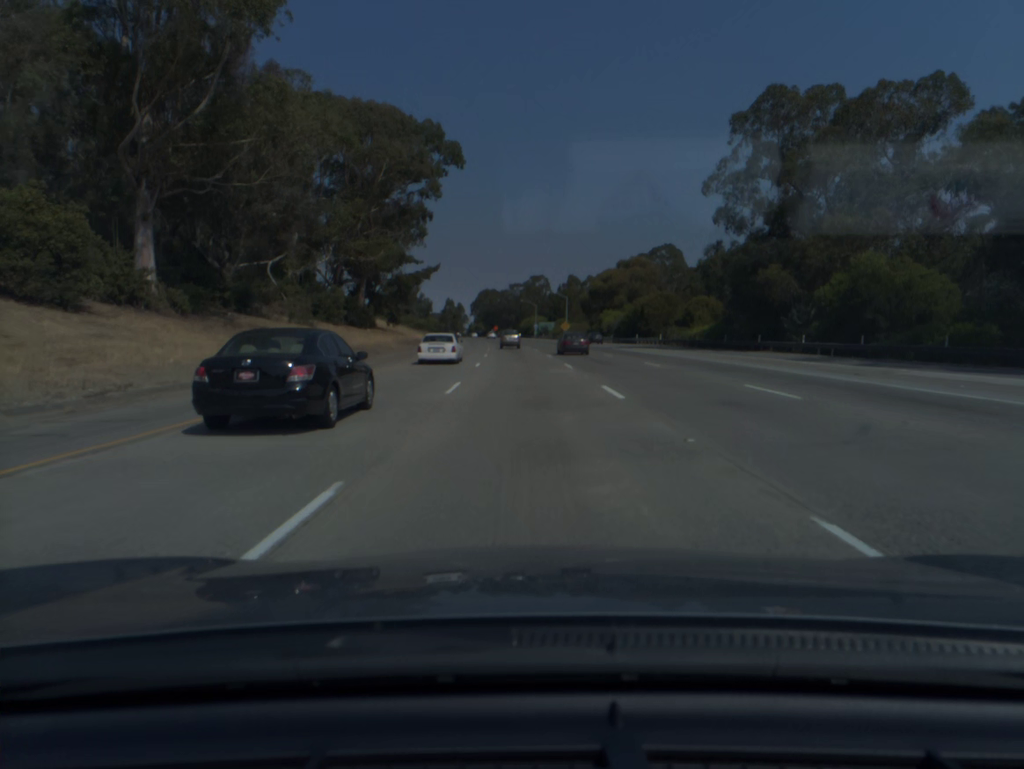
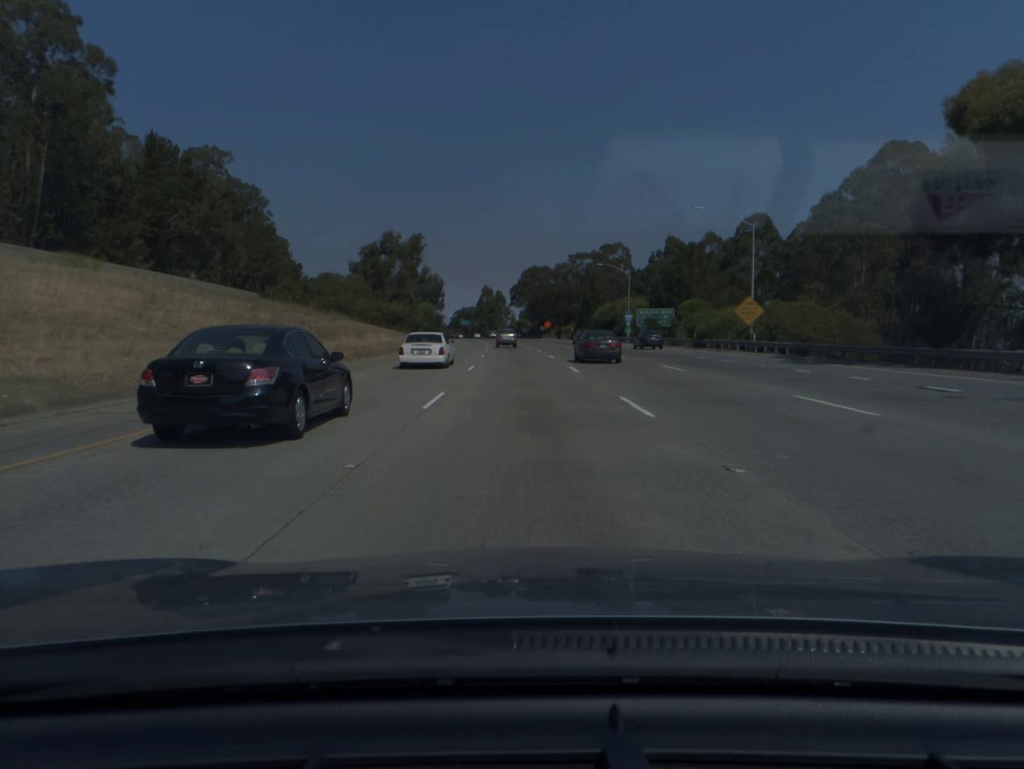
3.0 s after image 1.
(-3.4, +106.0) m; -4°
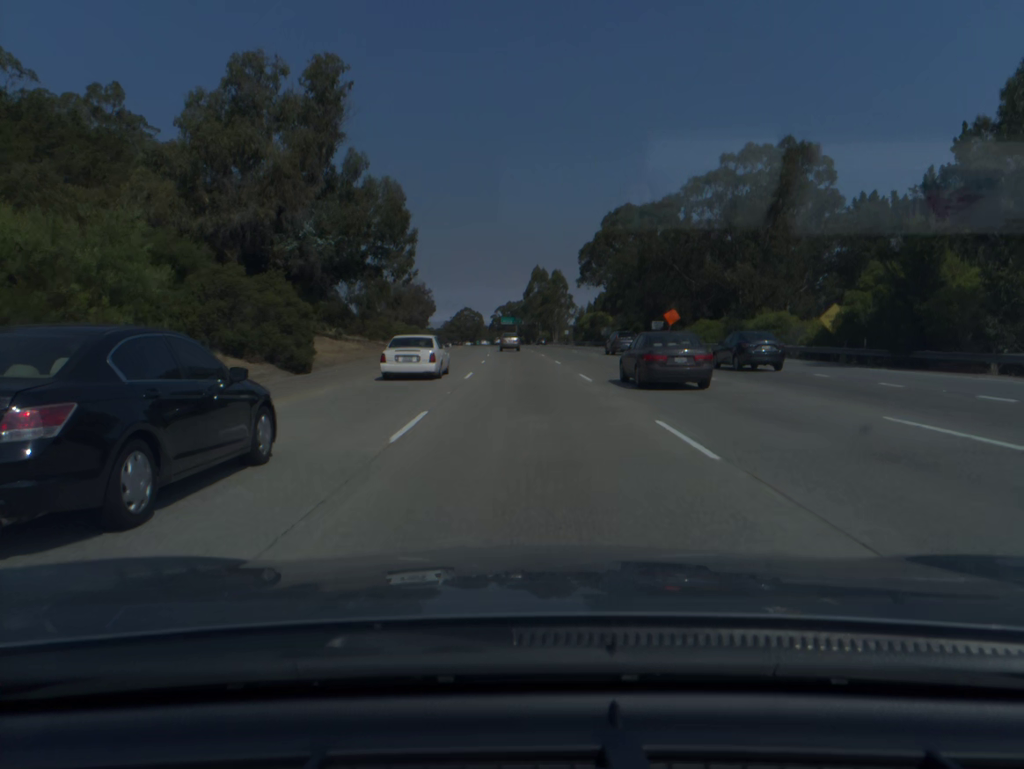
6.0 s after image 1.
(-3.8, +106.3) m; -4°
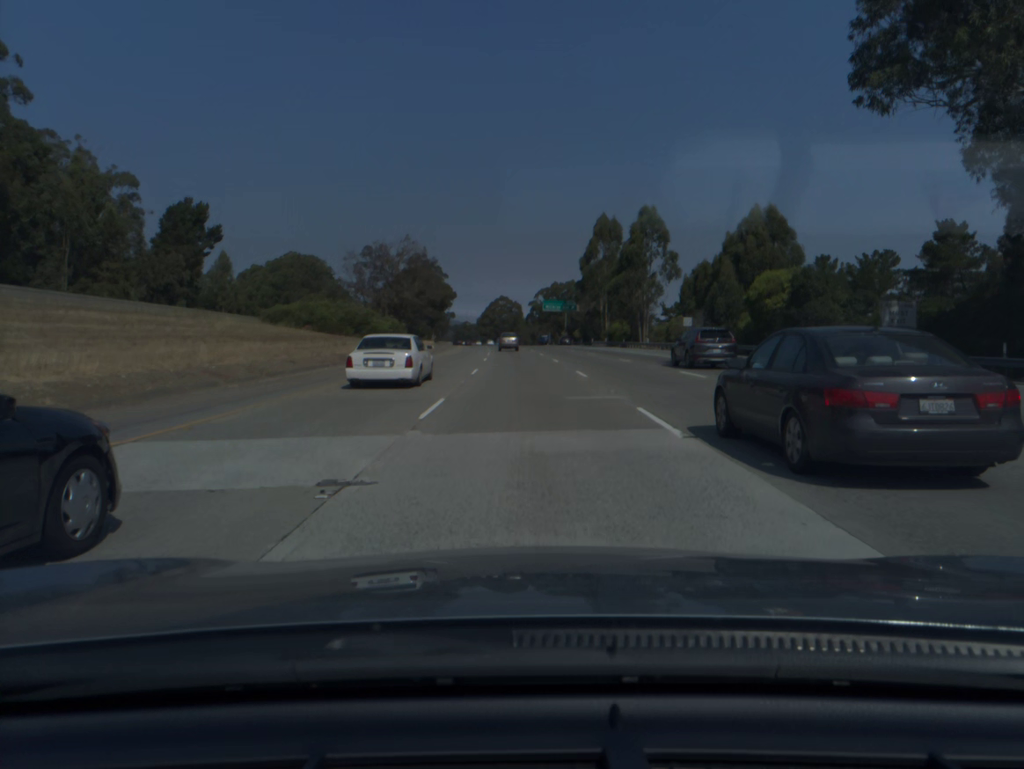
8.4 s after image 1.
(-2.3, +85.3) m; -3°
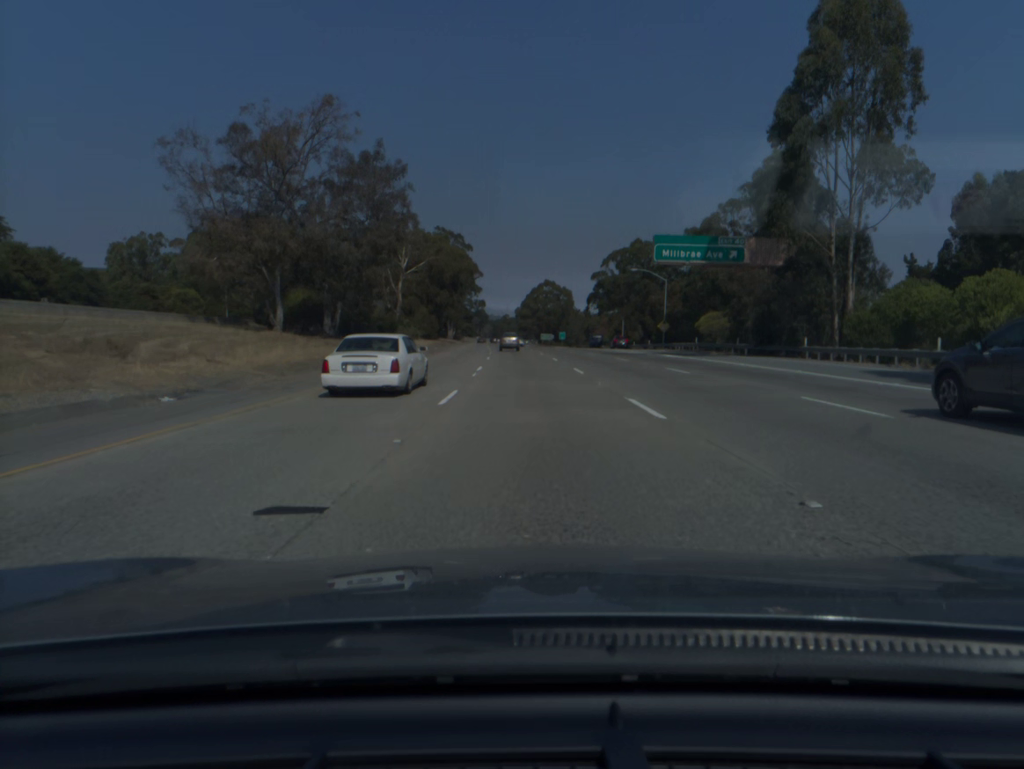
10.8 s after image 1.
(-2.5, +85.5) m; -3°
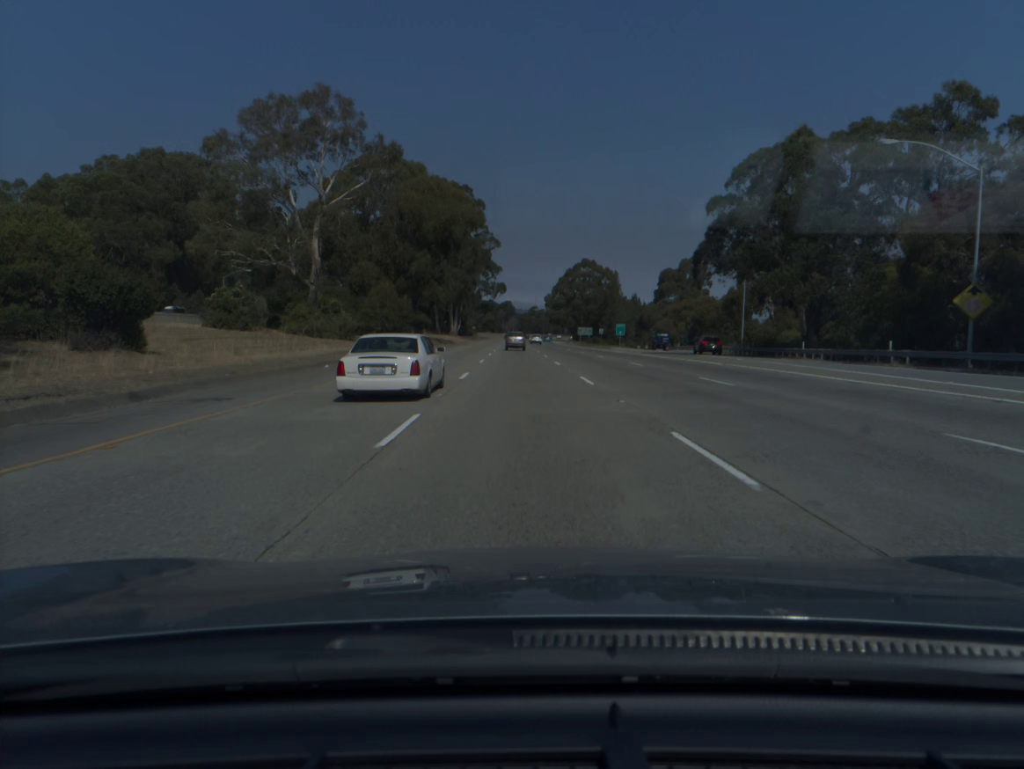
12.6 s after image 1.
(-1.1, +64.1) m; -2°
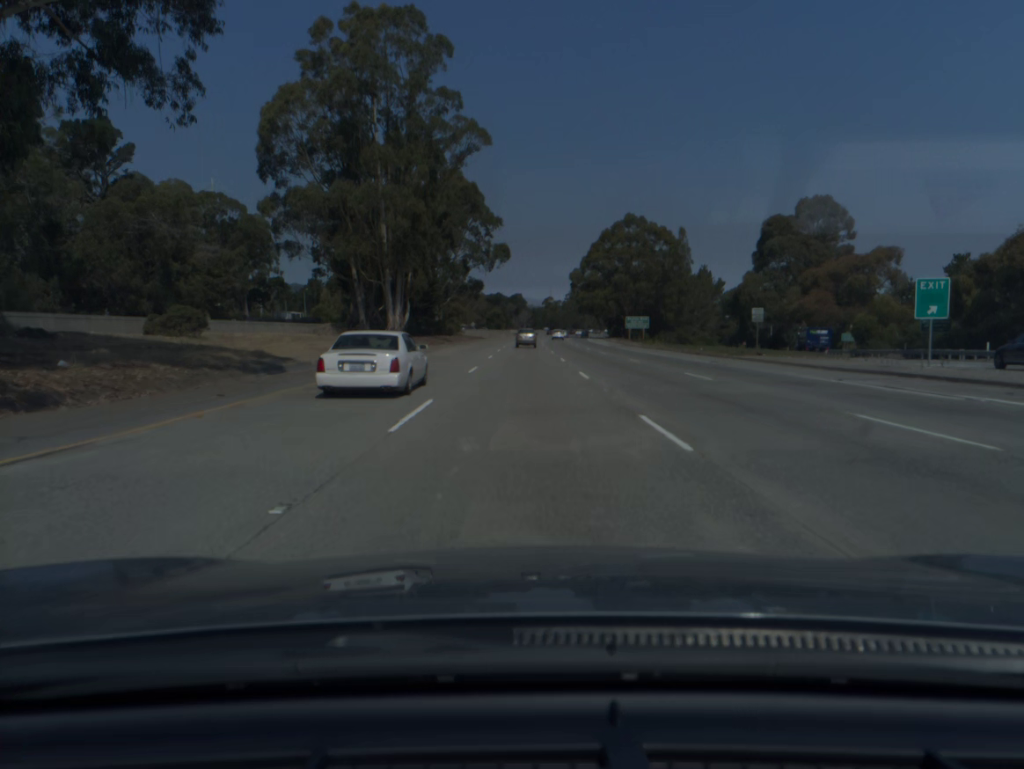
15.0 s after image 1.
(-1.1, +85.6) m; -1°
